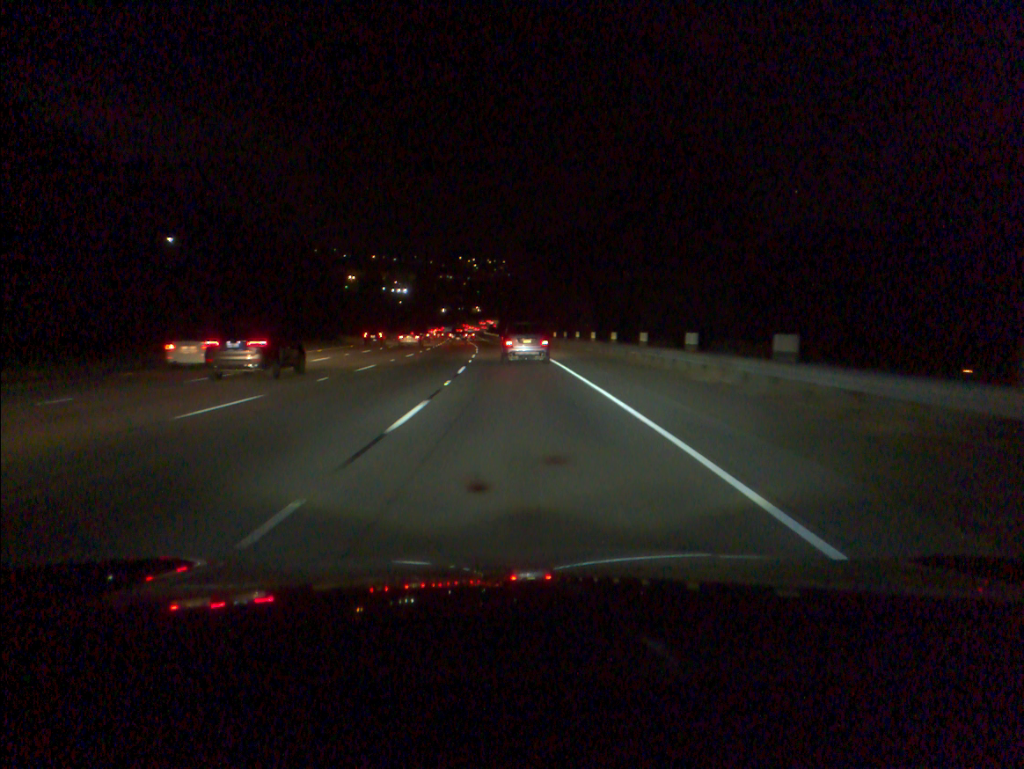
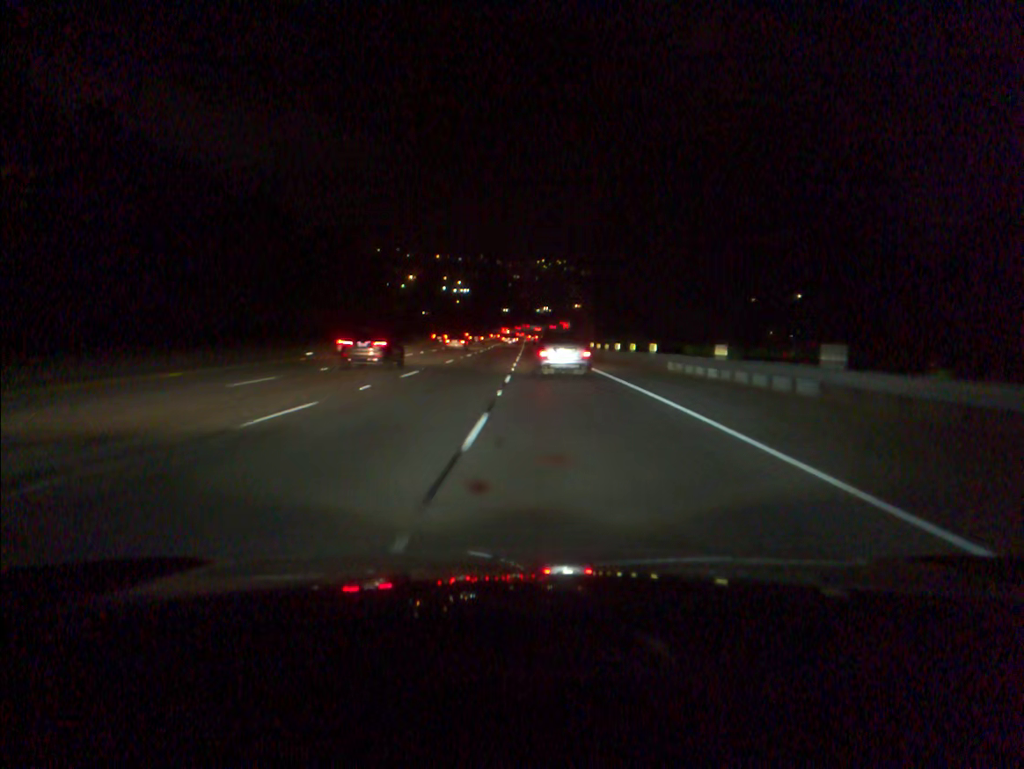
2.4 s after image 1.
(-2.6, +59.5) m; -5°
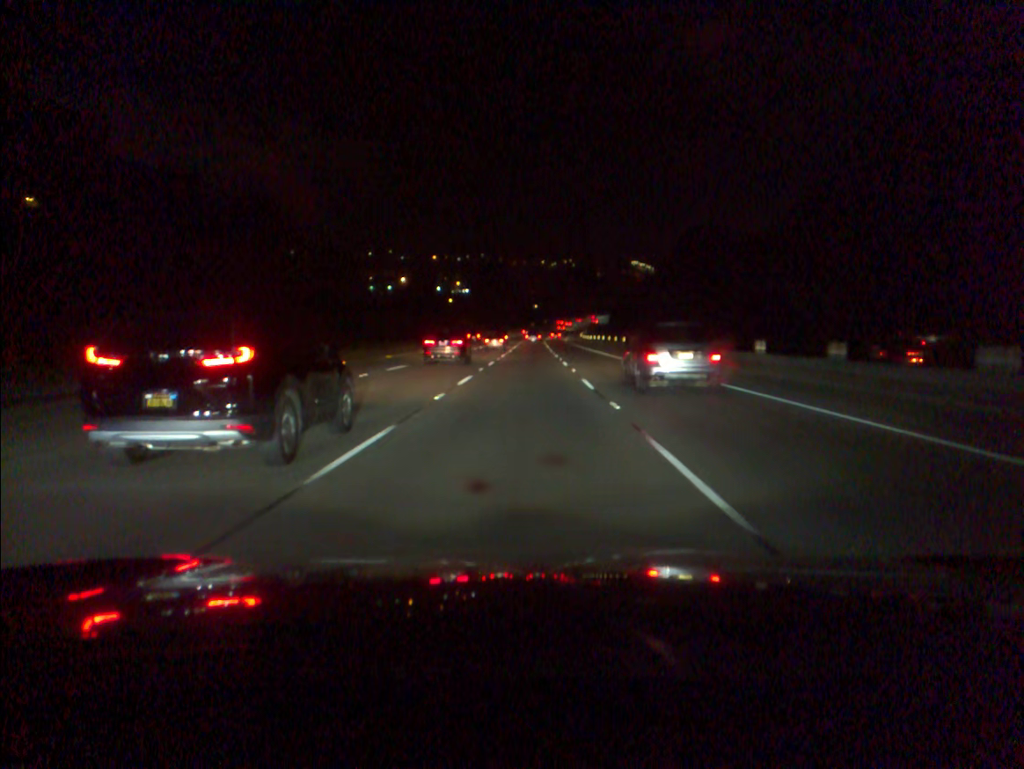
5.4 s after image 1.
(-1.7, +77.3) m; 0°
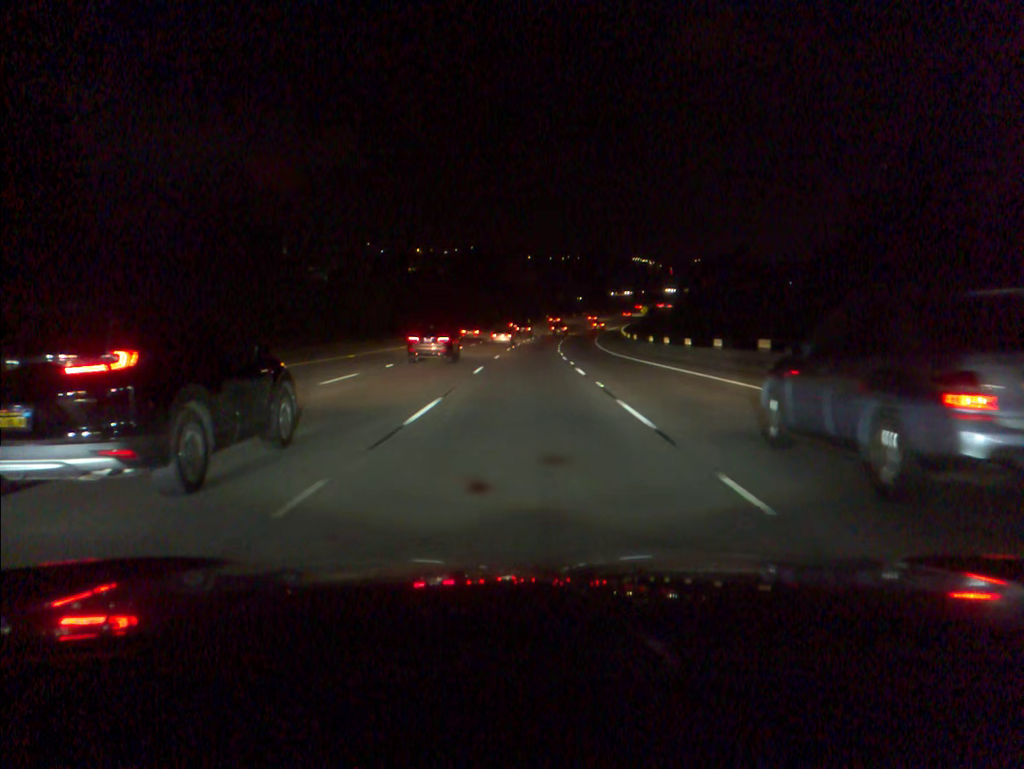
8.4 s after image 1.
(+0.8, +83.1) m; 0°
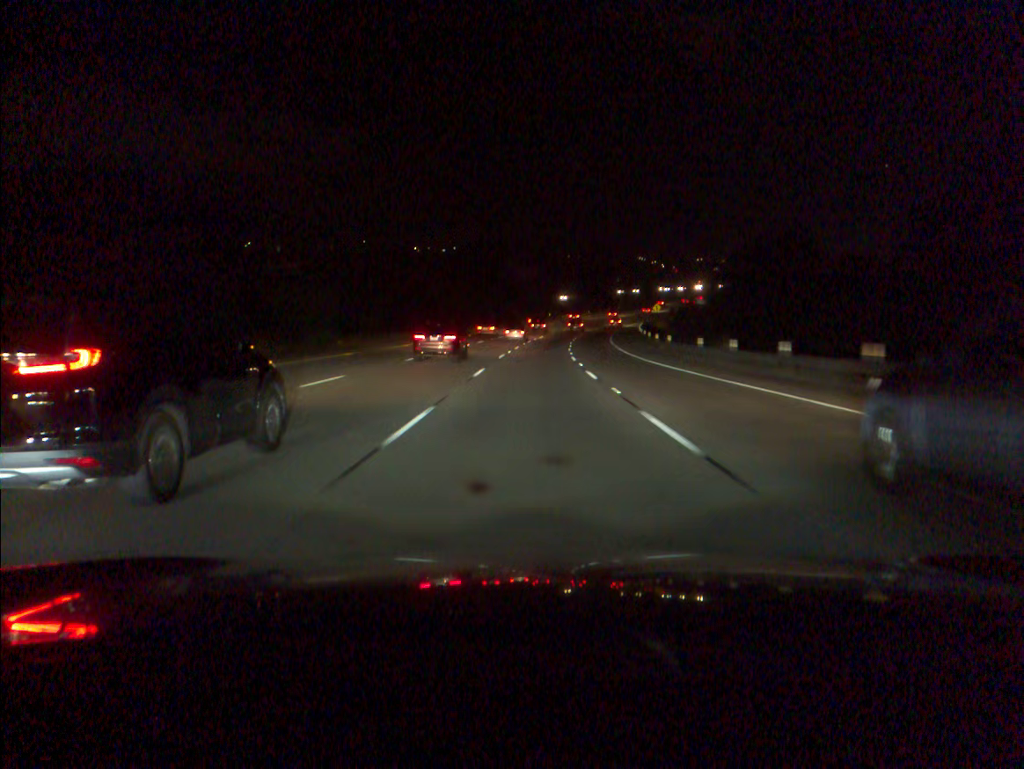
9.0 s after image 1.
(0.0, +16.9) m; 0°
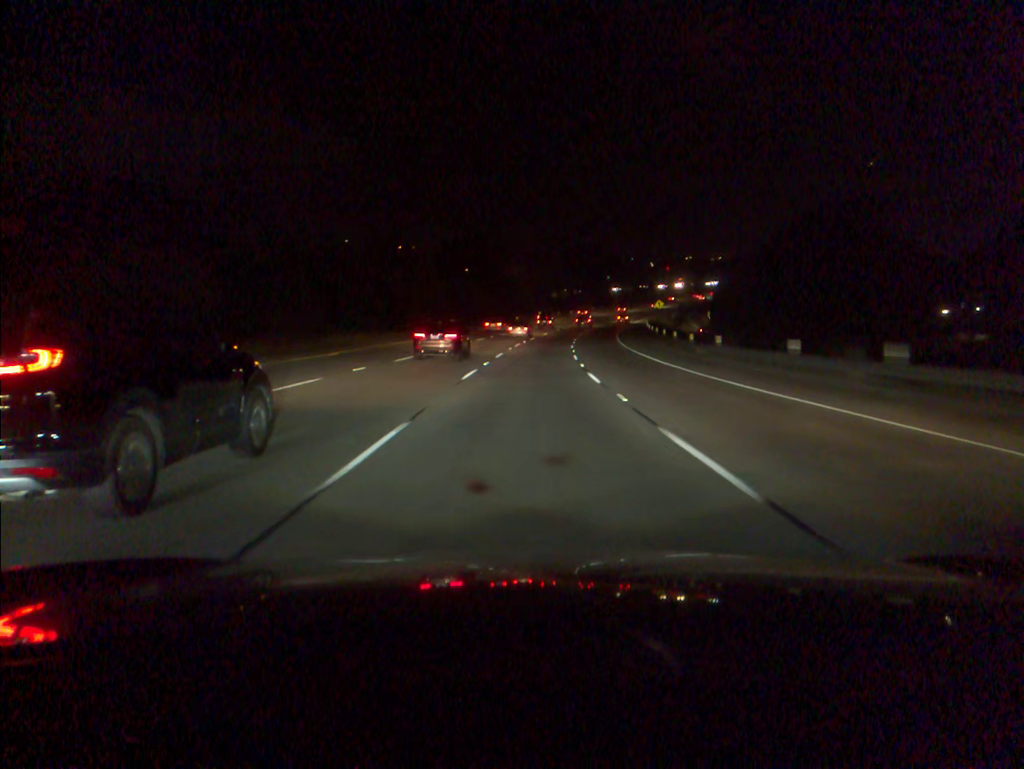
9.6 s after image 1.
(+0.1, +16.9) m; +1°
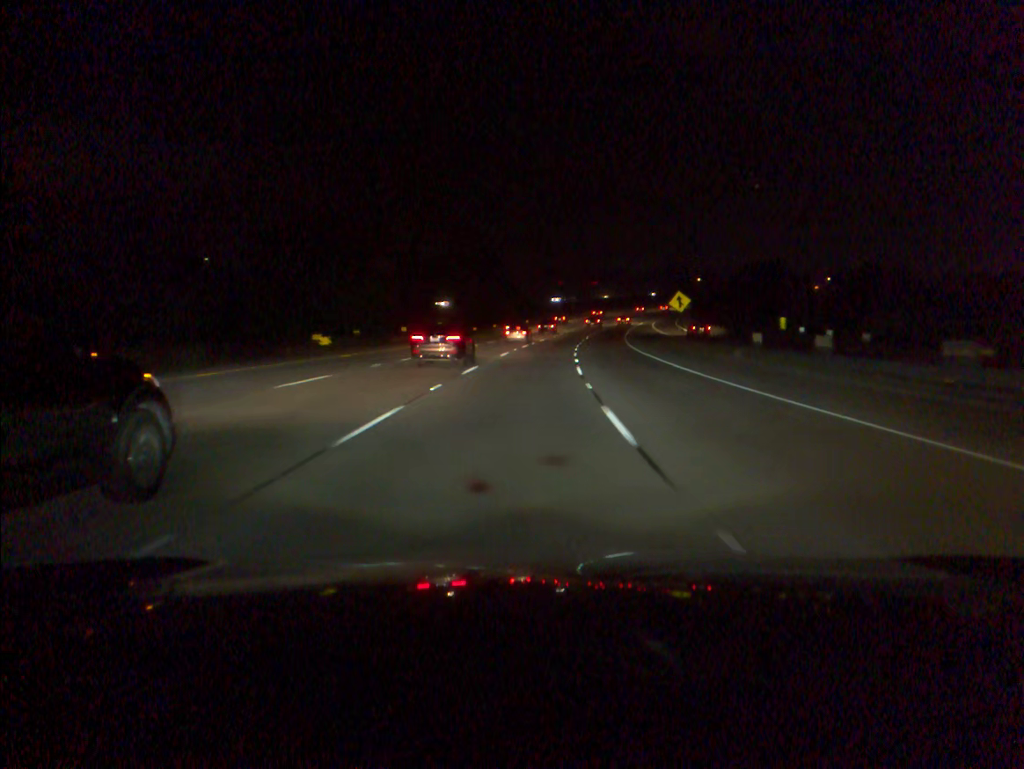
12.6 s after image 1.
(+4.8, +84.6) m; +7°
